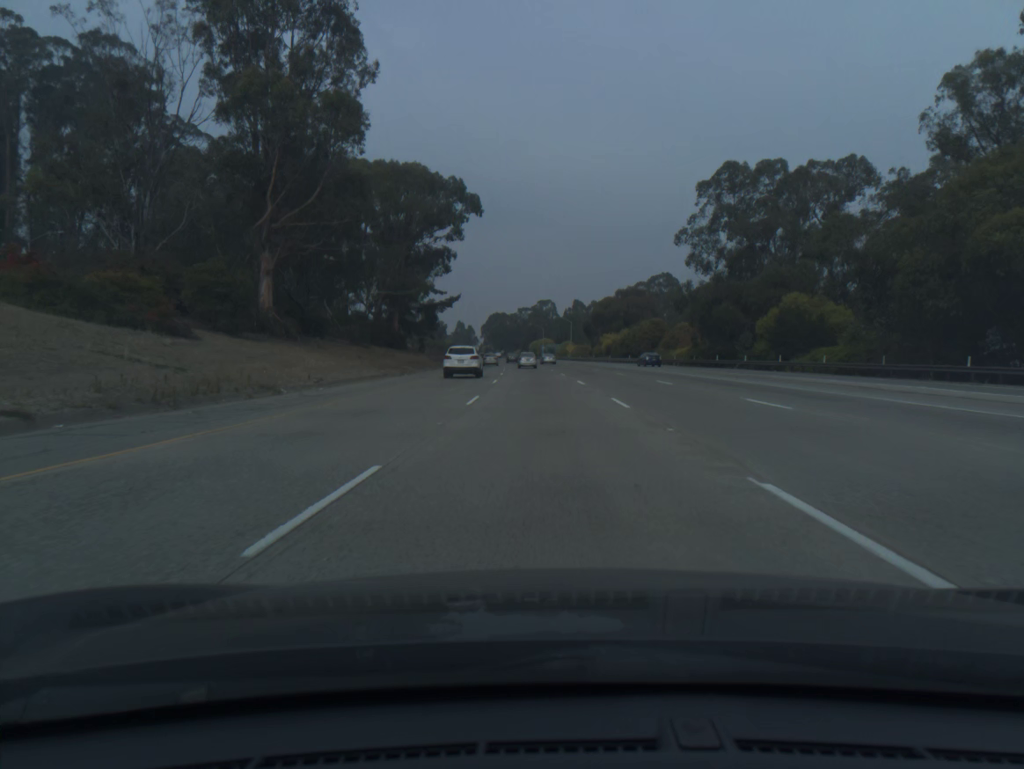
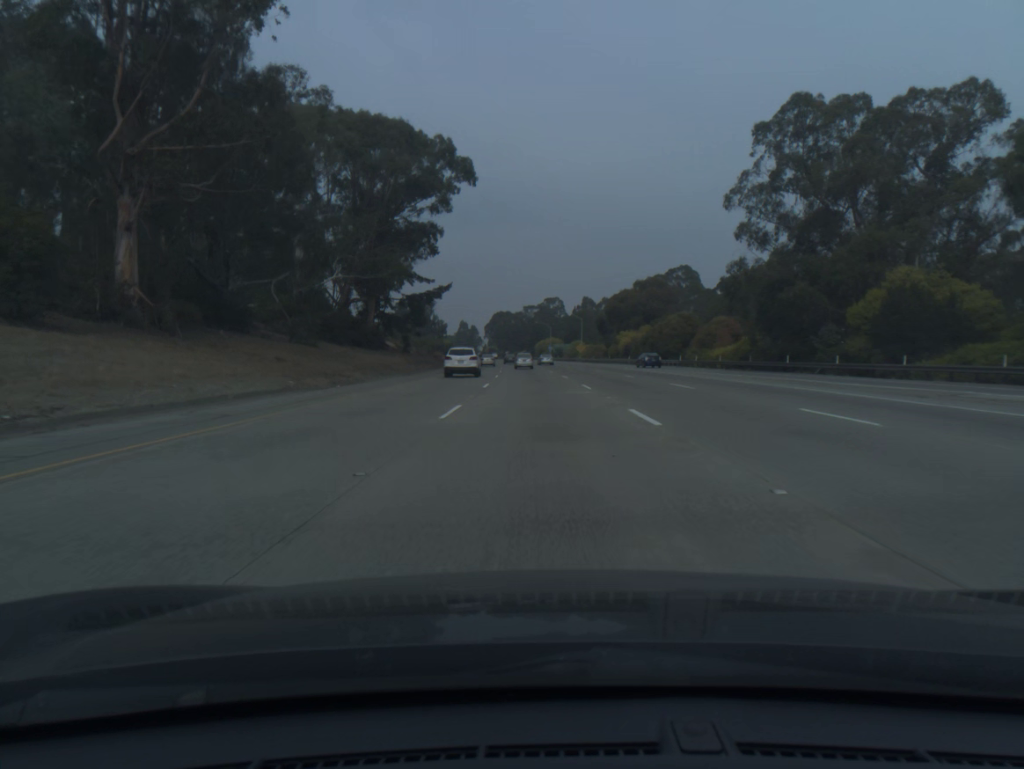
(-0.1, +19.4) m; 0°
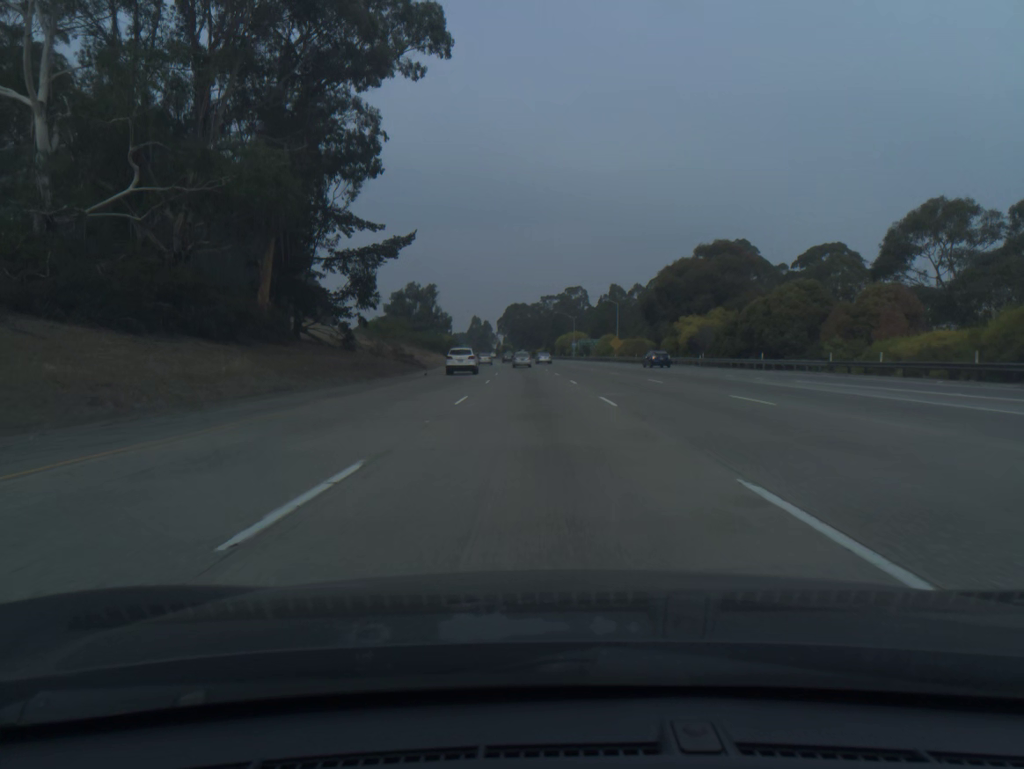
(-0.4, +39.0) m; -1°
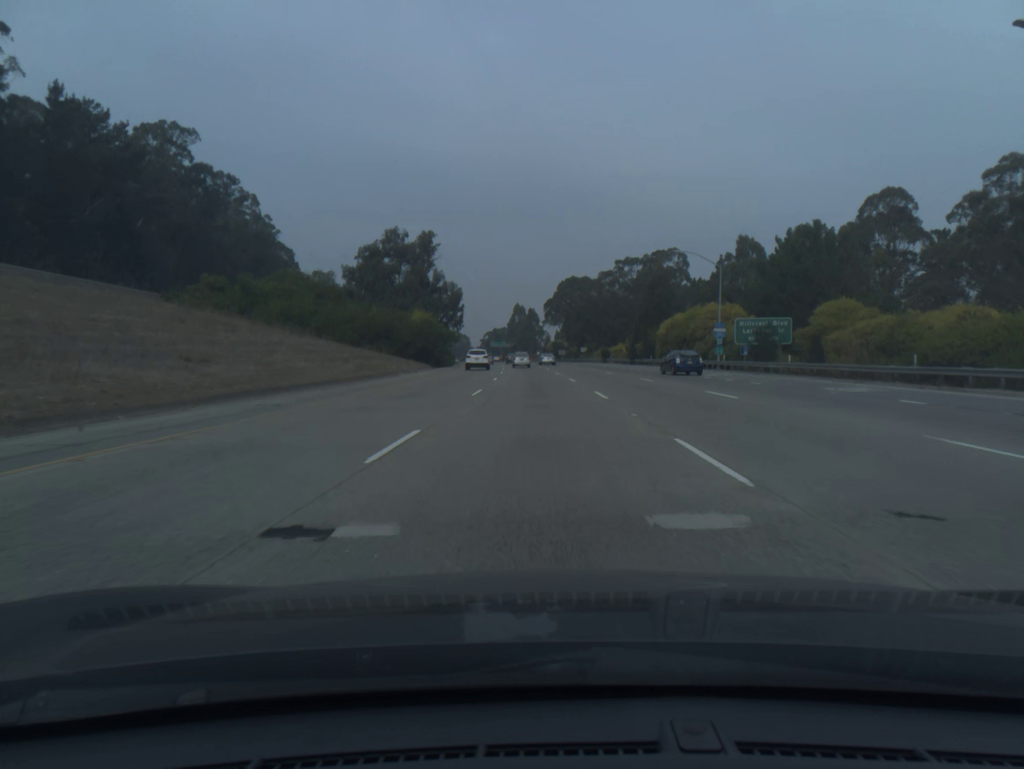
(-3.5, +98.4) m; -4°
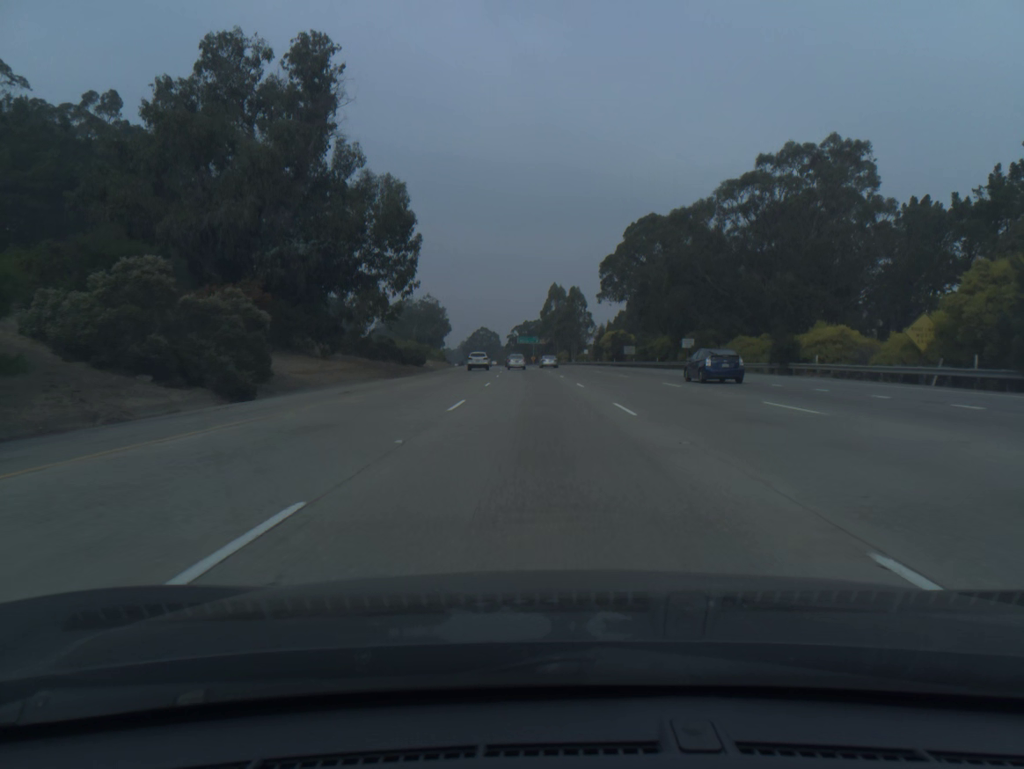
(-1.9, +79.6) m; -3°
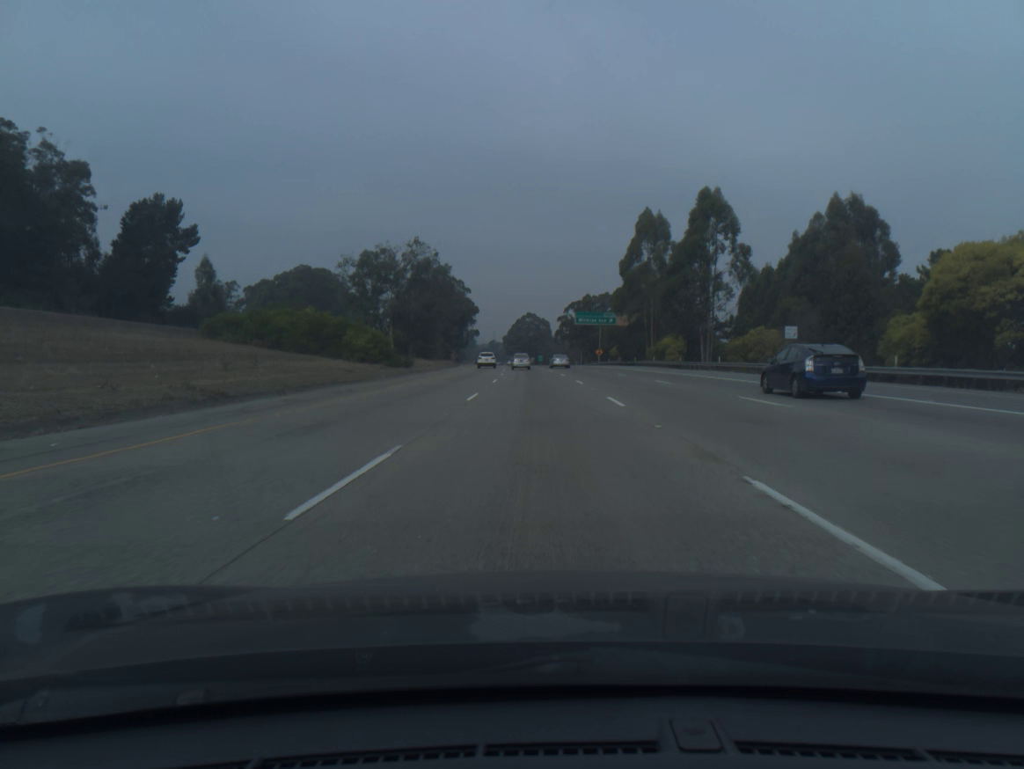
(-3.3, +99.4) m; -4°
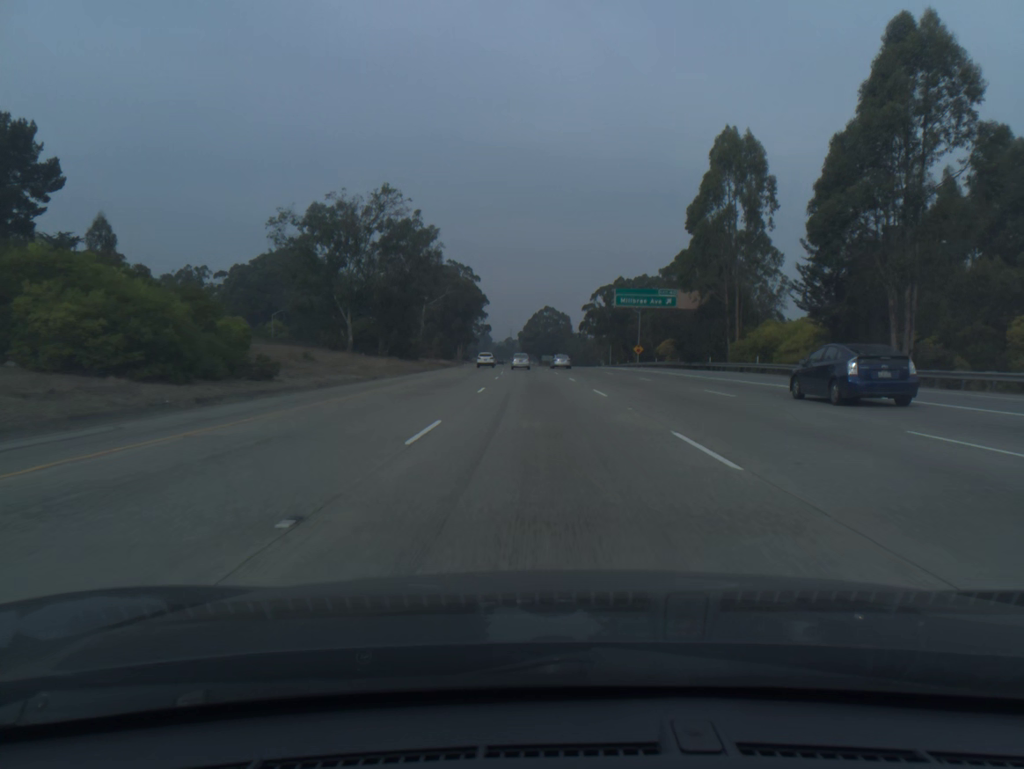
(-0.5, +39.2) m; -1°
